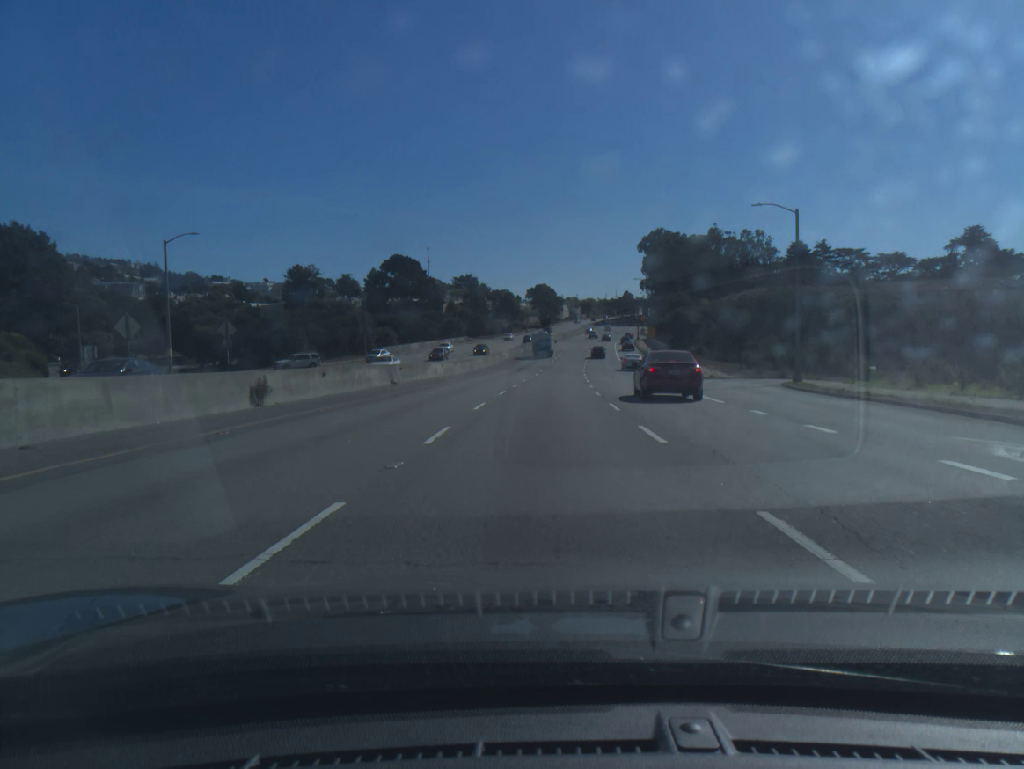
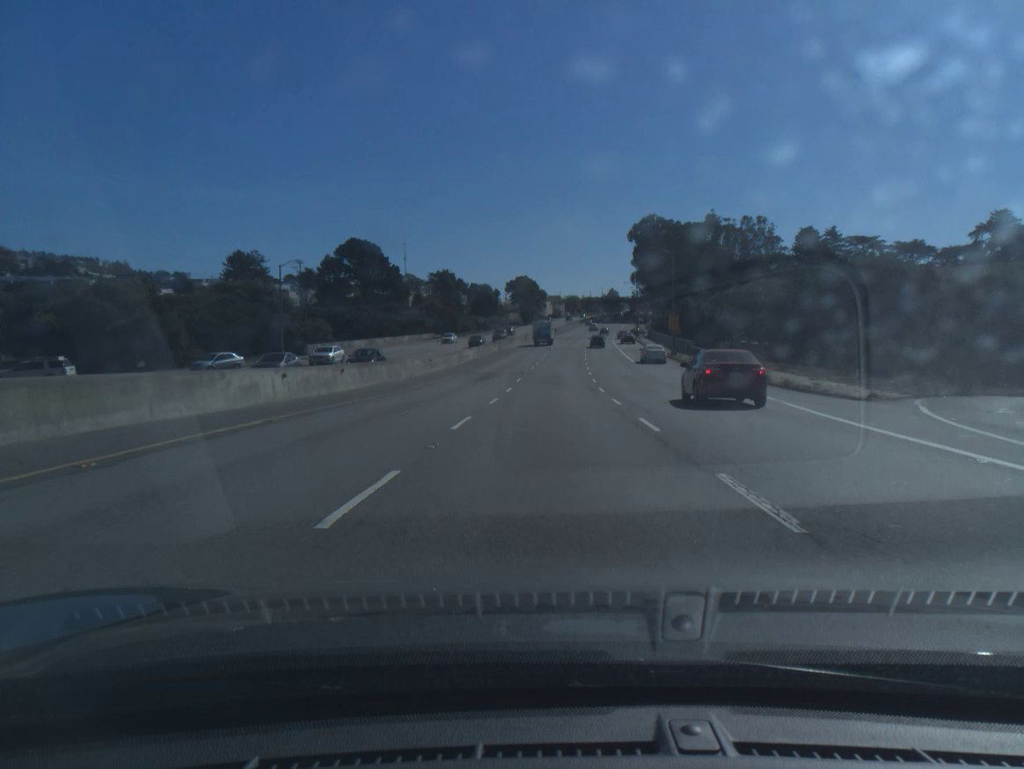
(+0.3, +27.6) m; +1°
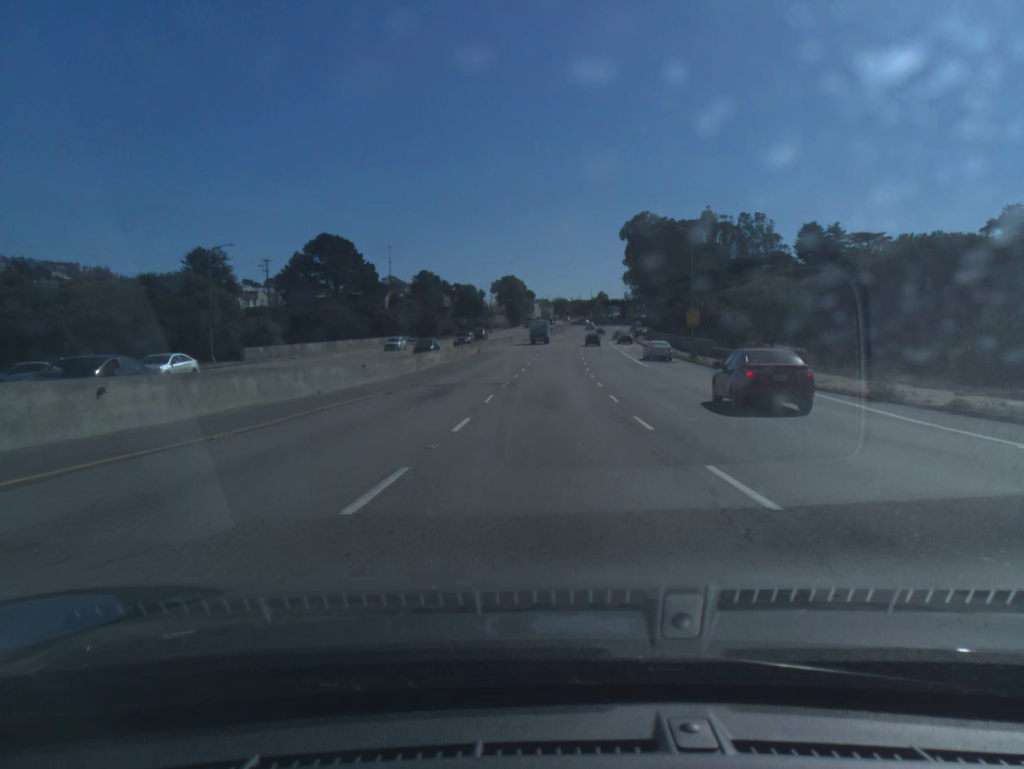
(+0.1, +14.2) m; +1°
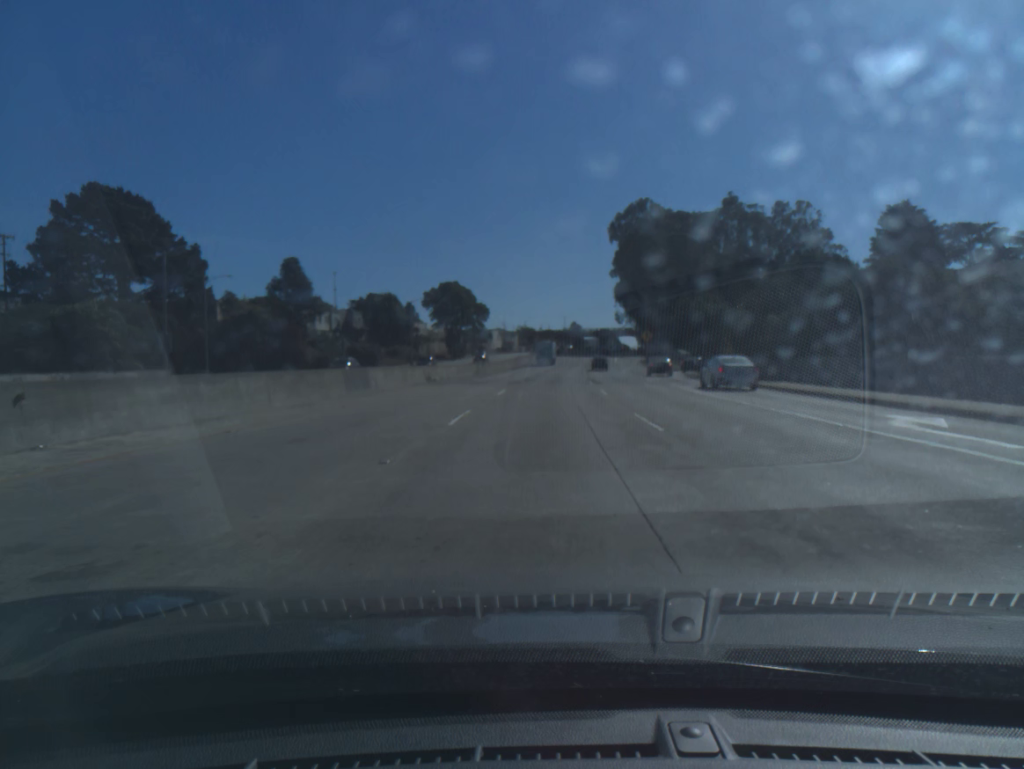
(+2.0, +73.3) m; +3°
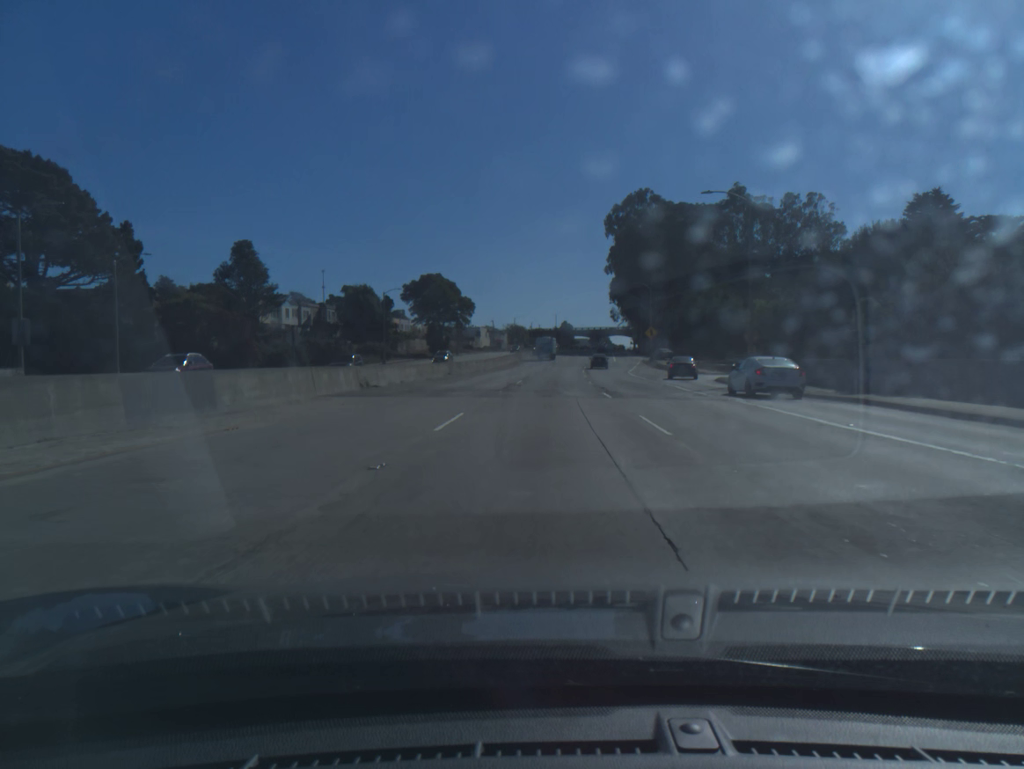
(+0.1, +15.0) m; +1°
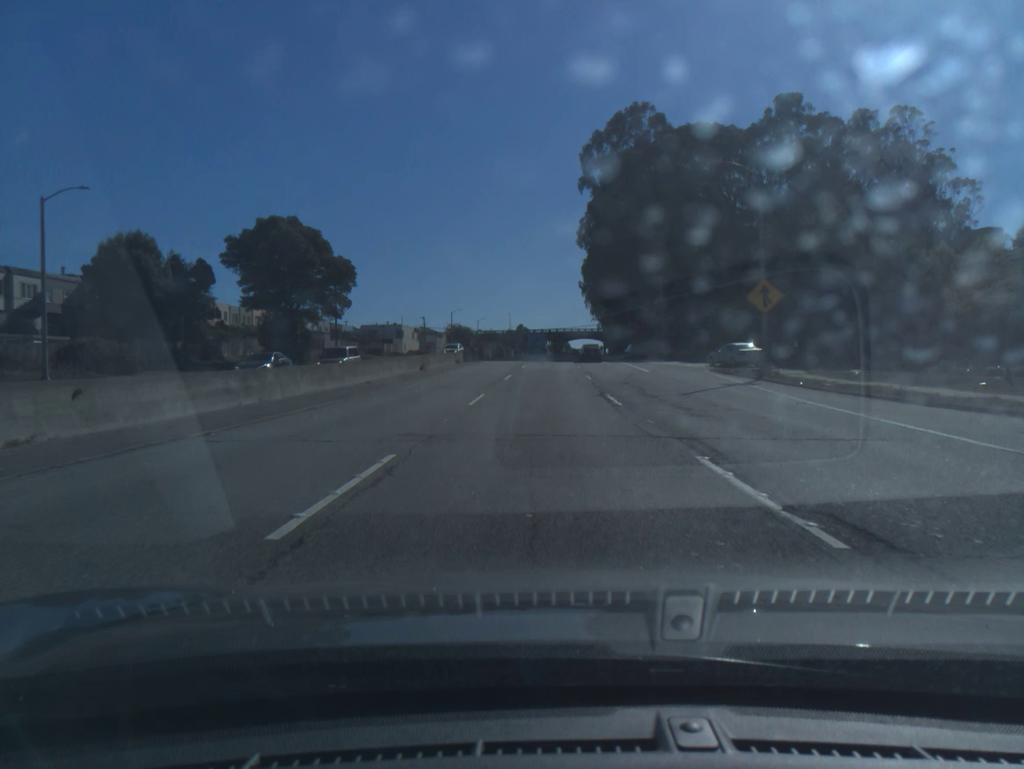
(+1.5, +61.4) m; +3°
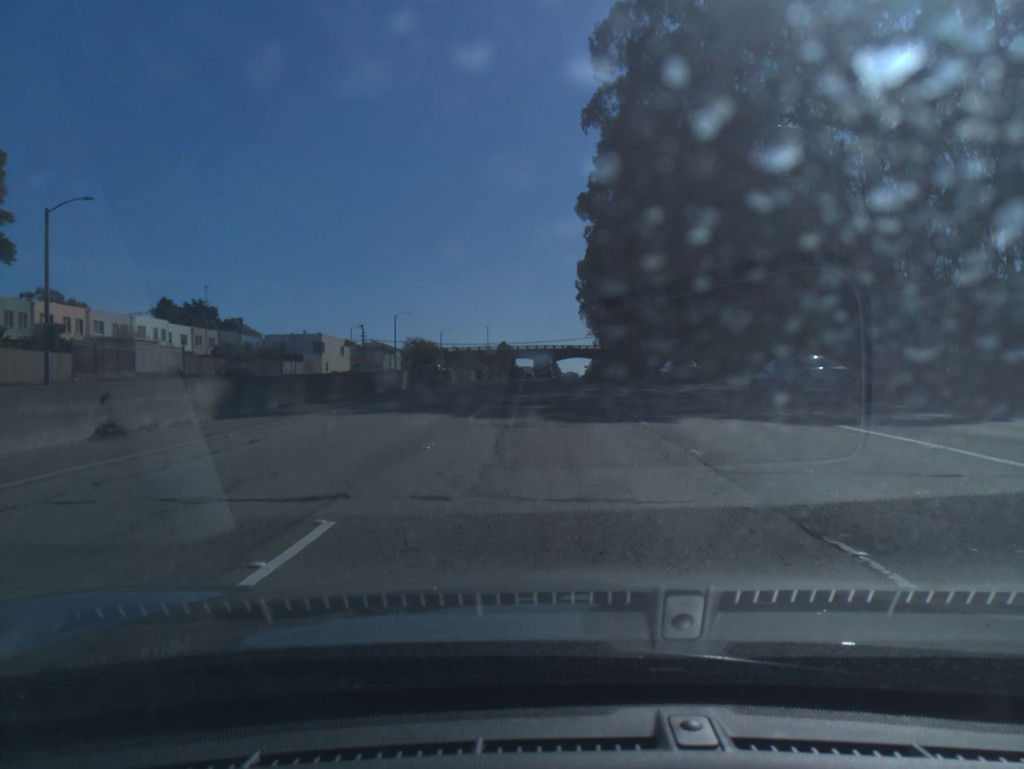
(+0.5, +47.6) m; +1°
